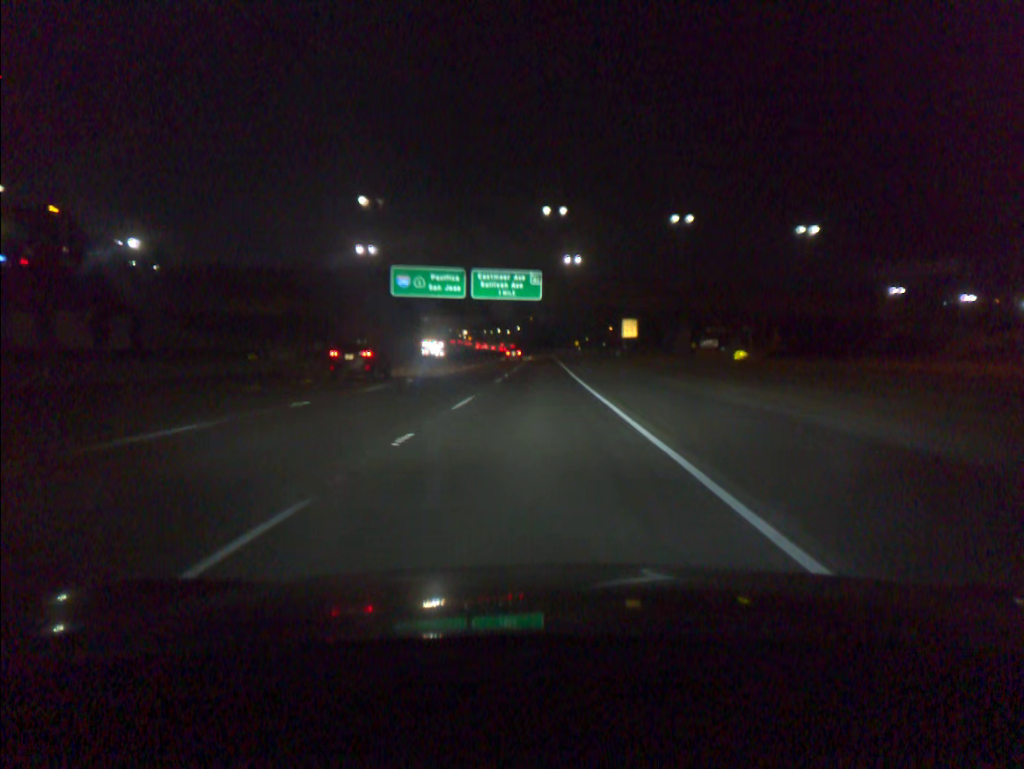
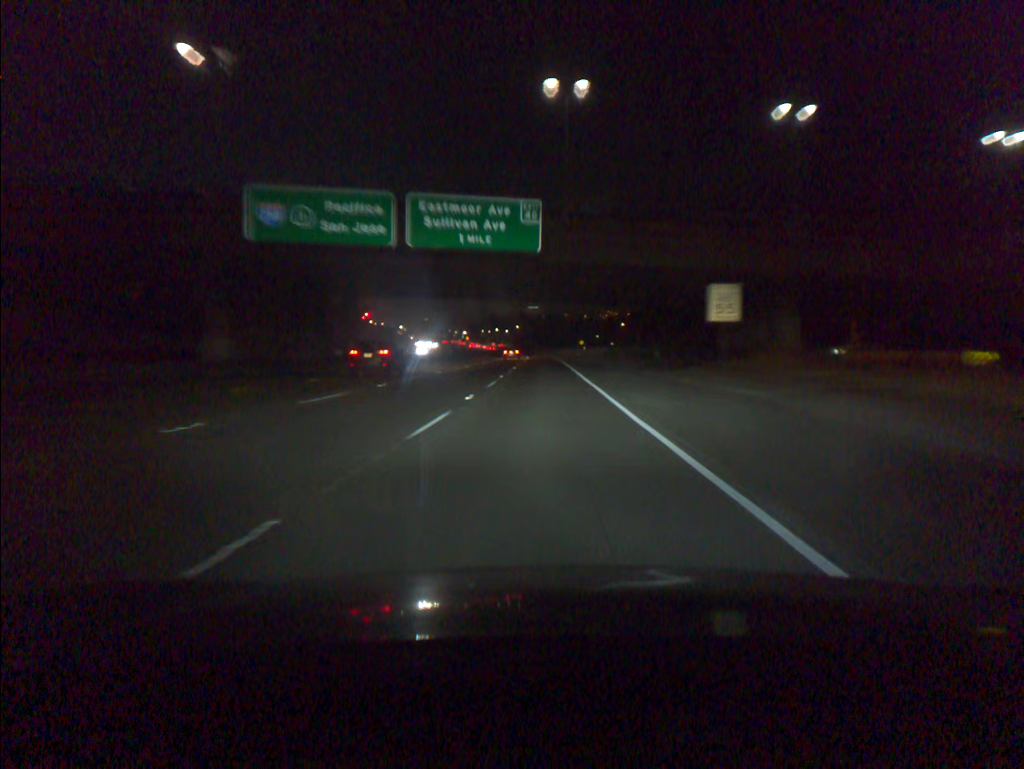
(0.0, +35.0) m; 0°
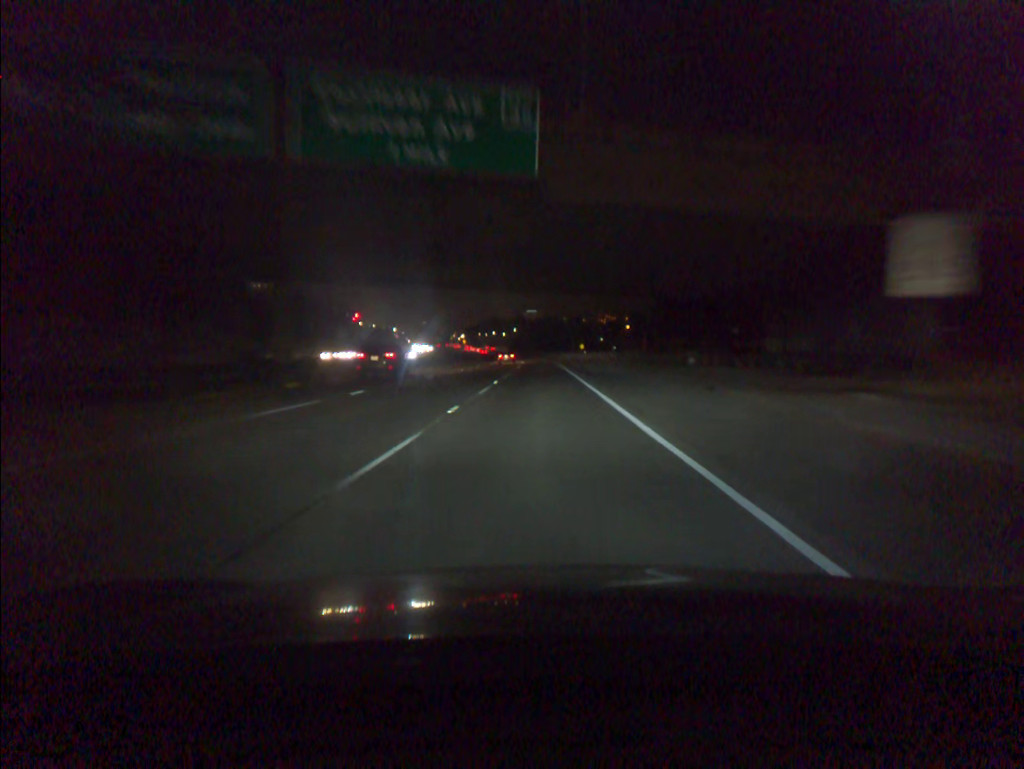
(0.0, +17.7) m; 0°
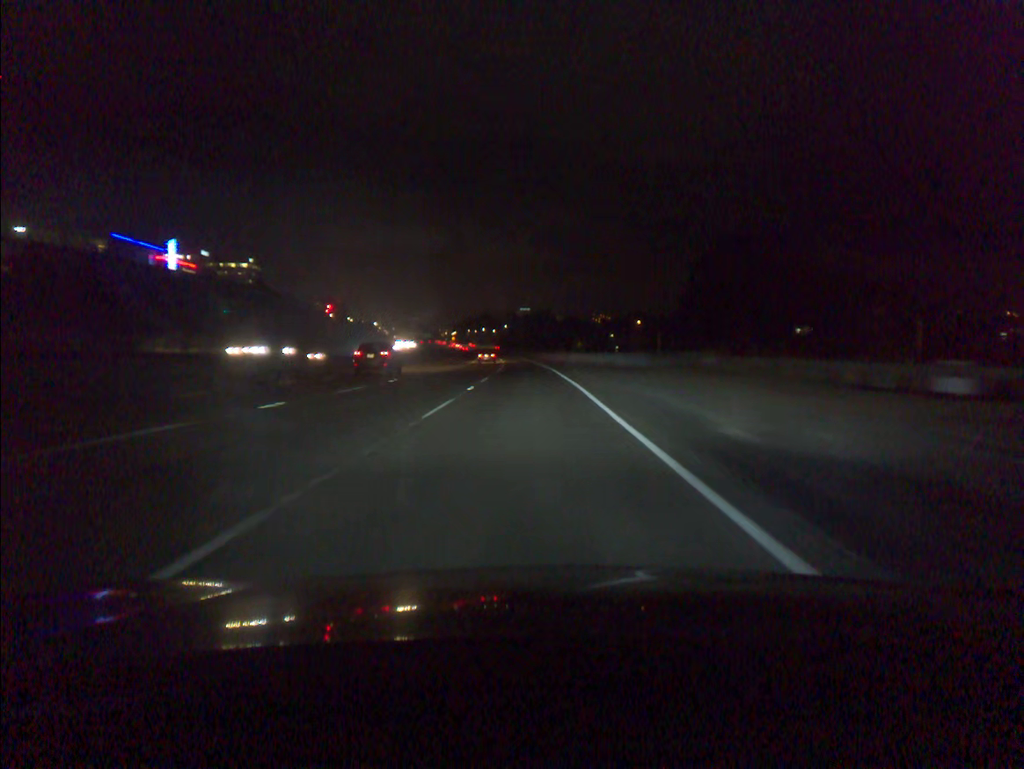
(+0.1, +35.4) m; 0°
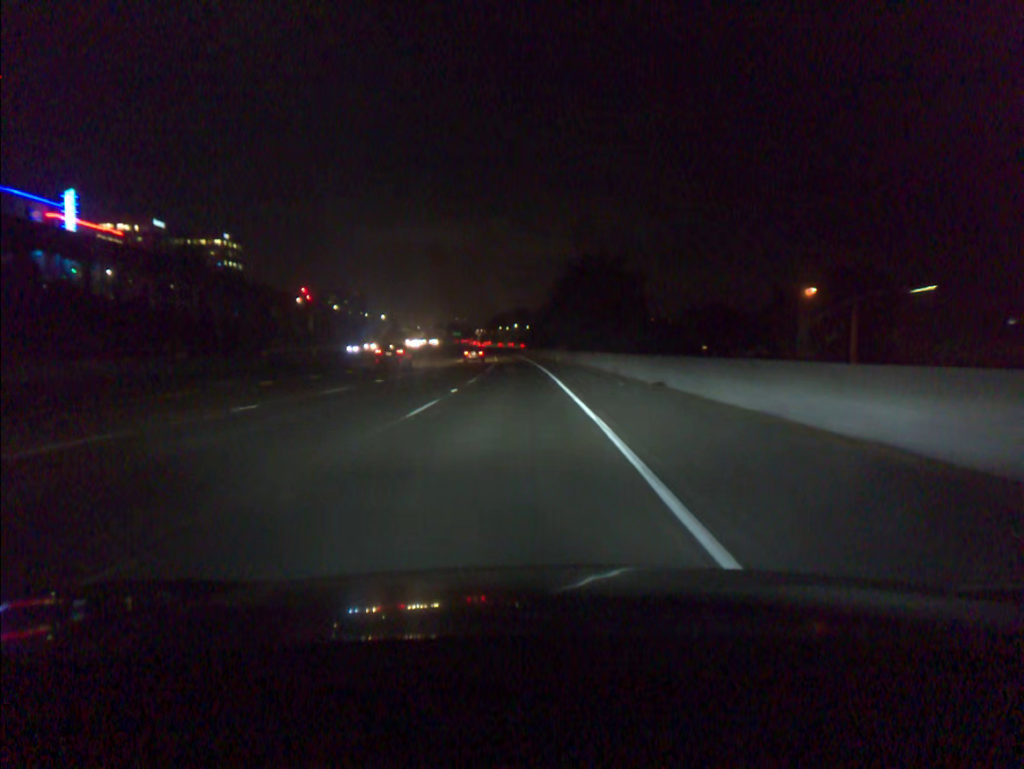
(-1.9, +87.7) m; -3°
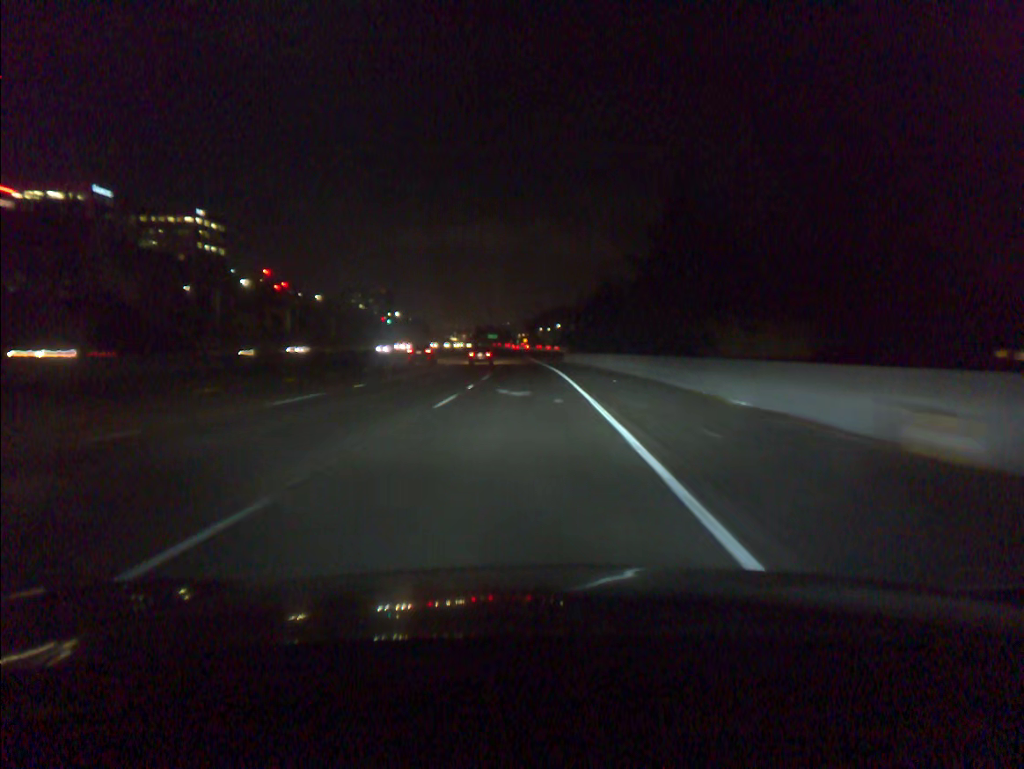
(-2.0, +71.2) m; -3°
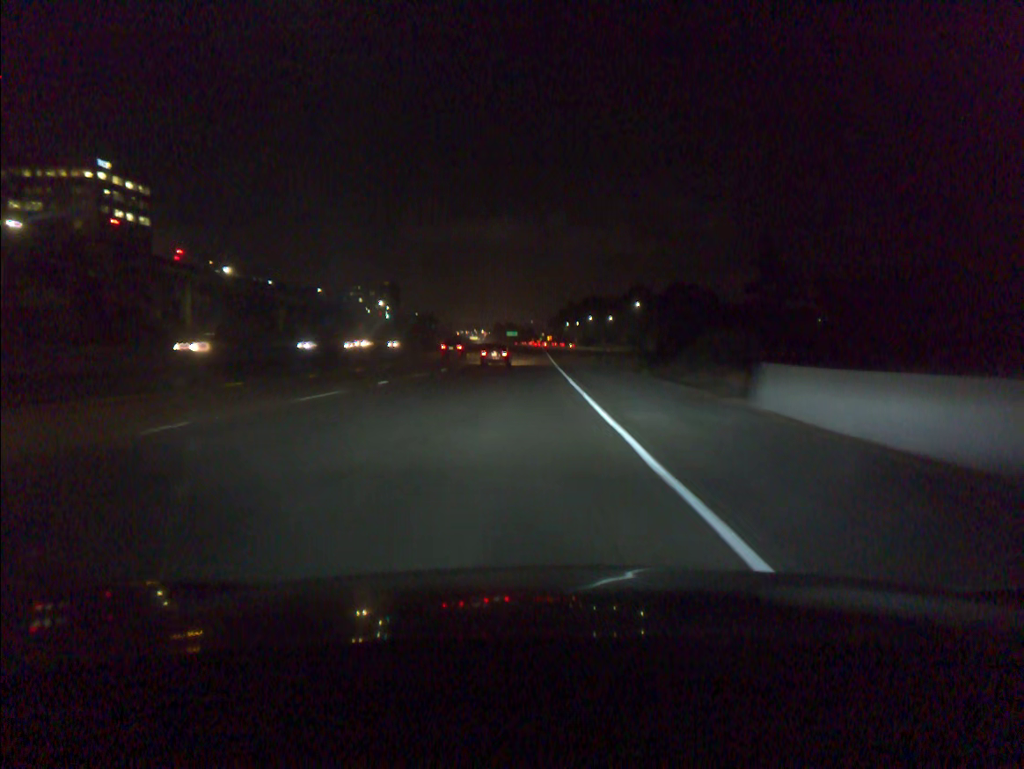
(-1.3, +72.2) m; -2°
